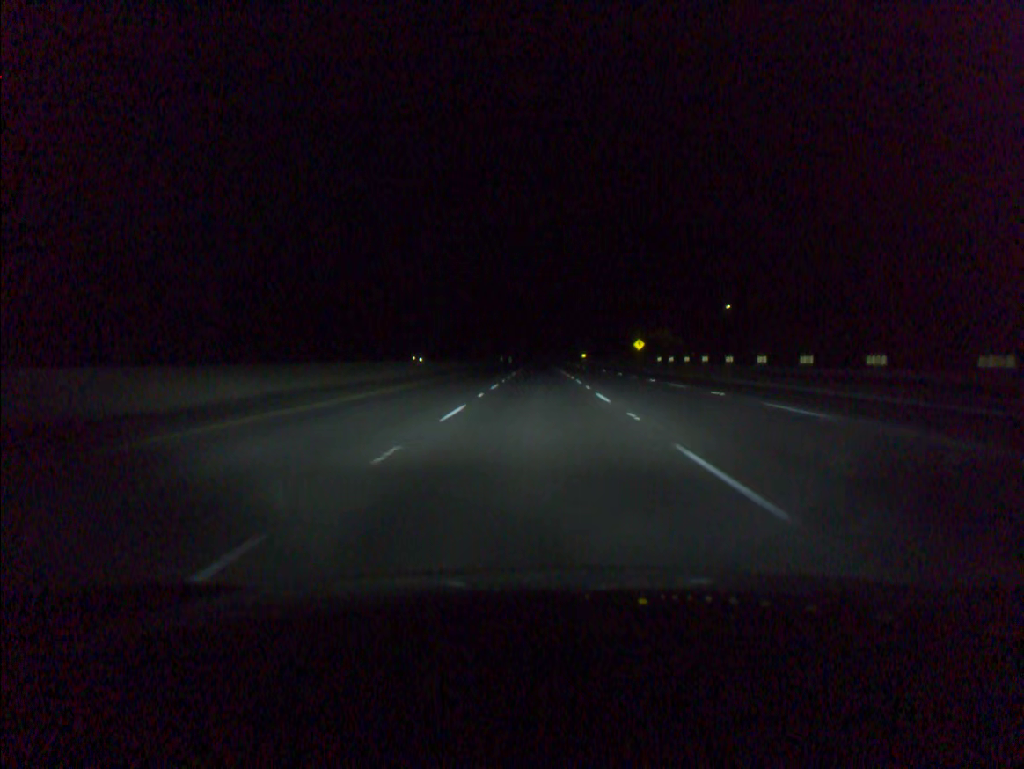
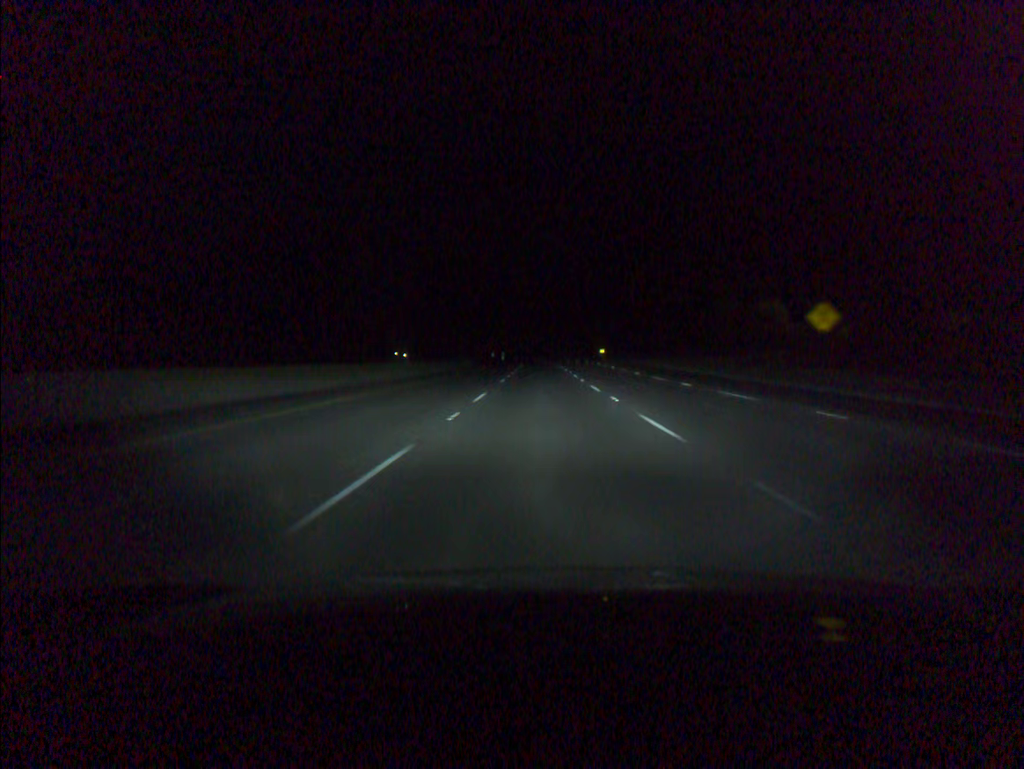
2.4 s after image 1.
(-0.1, +81.9) m; 0°
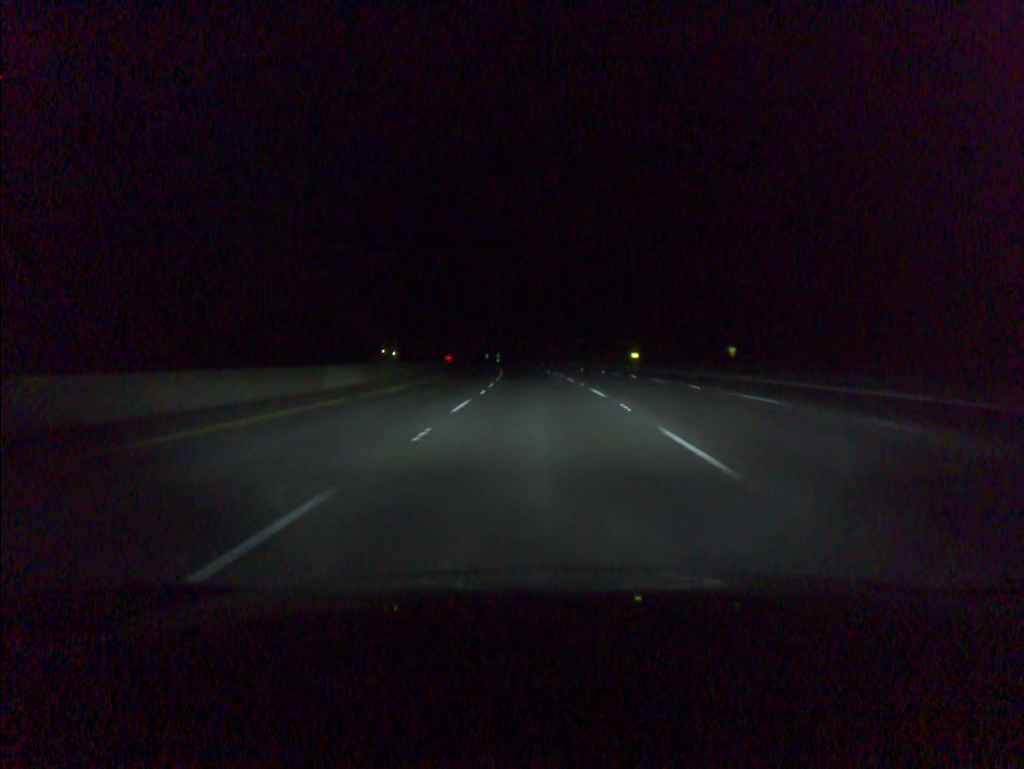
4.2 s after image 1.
(0.0, +61.5) m; 0°
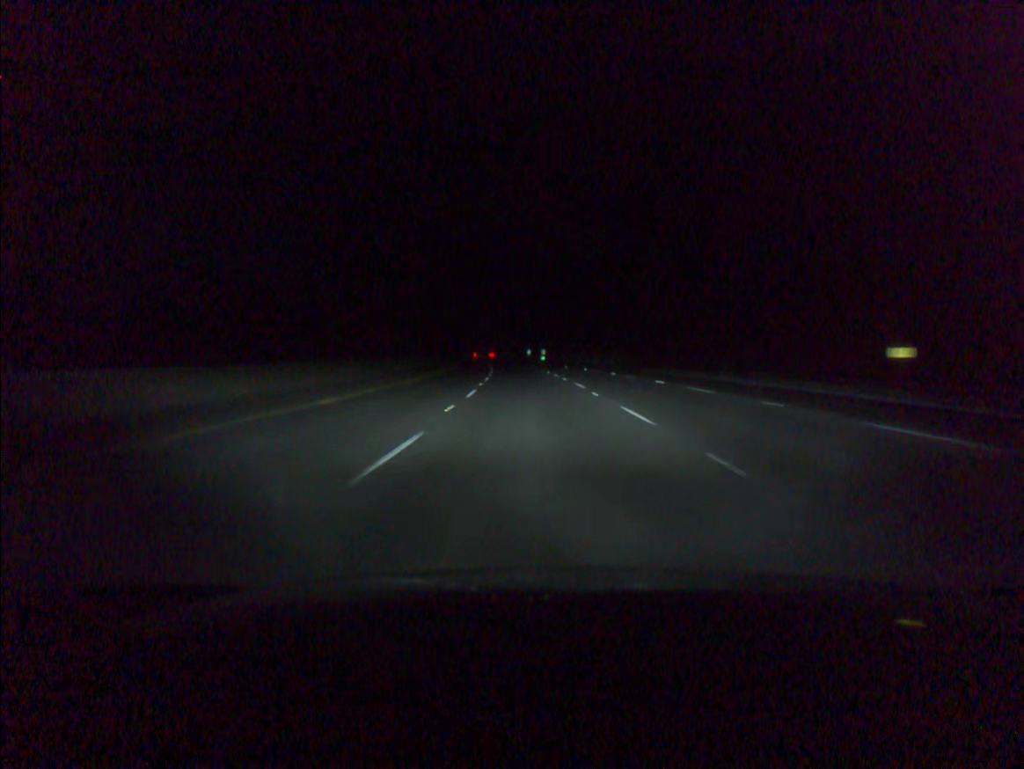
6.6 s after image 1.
(-2.3, +82.1) m; -4°
